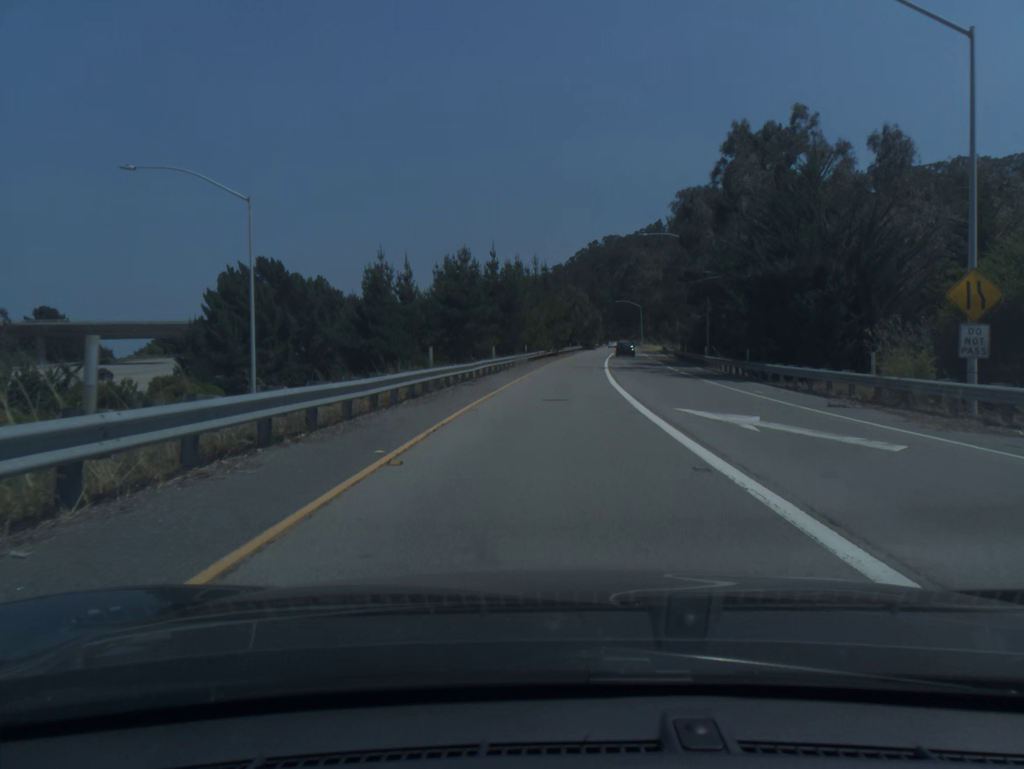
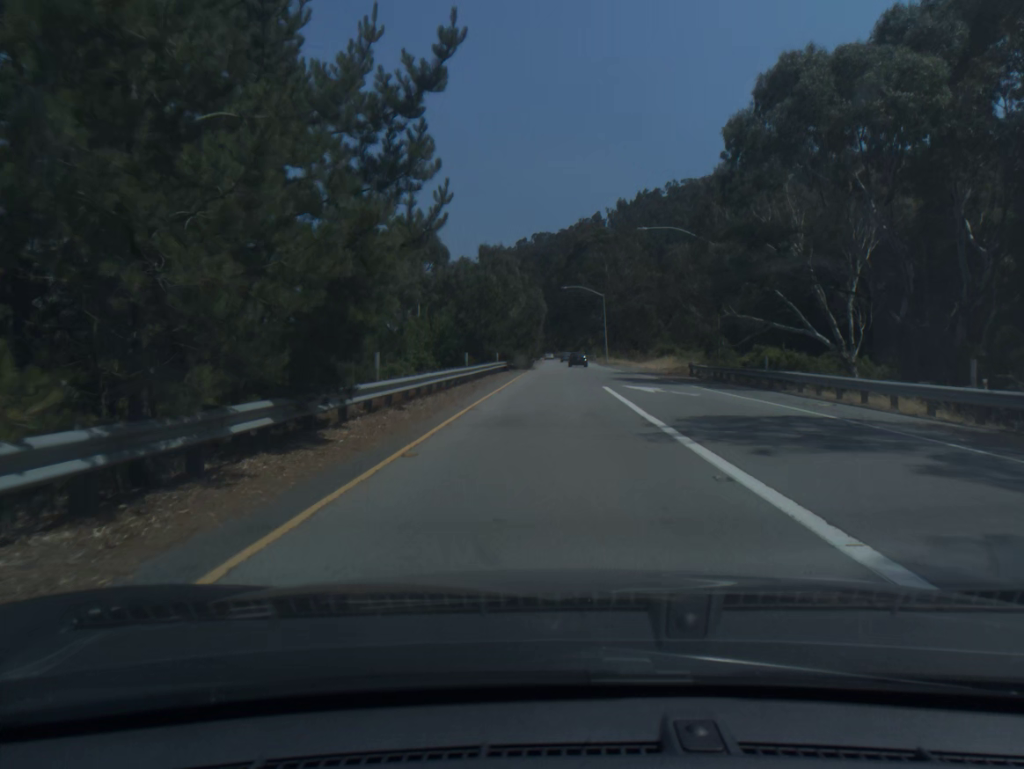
(+3.5, +66.0) m; +5°
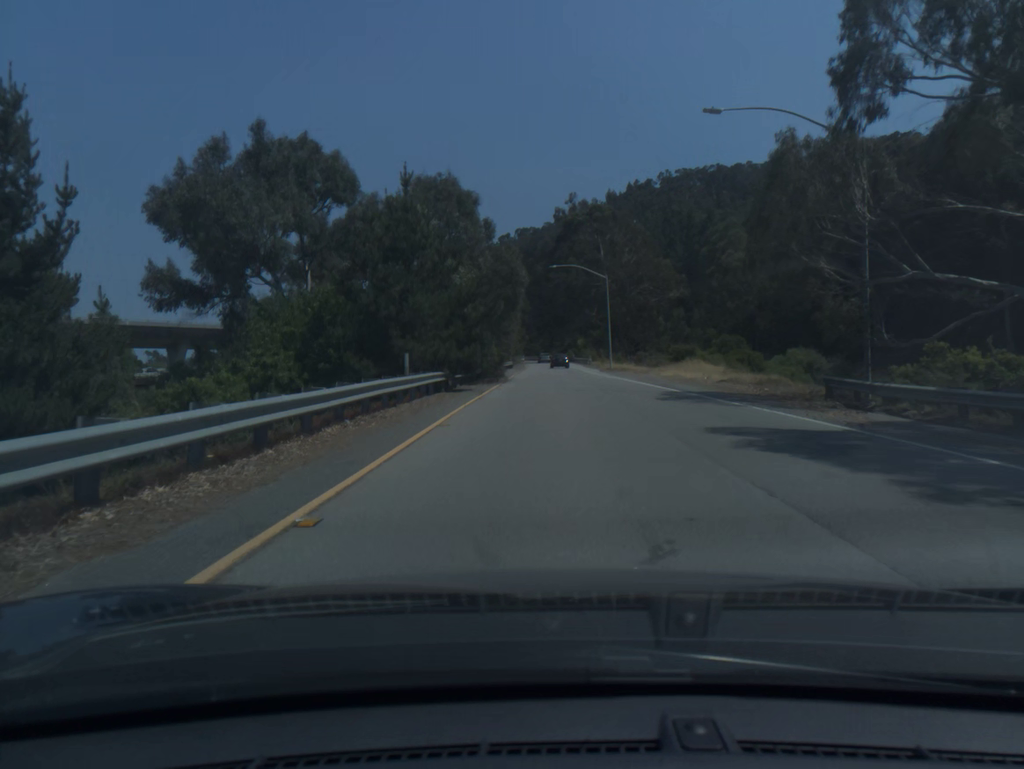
(+0.2, +26.4) m; +1°
